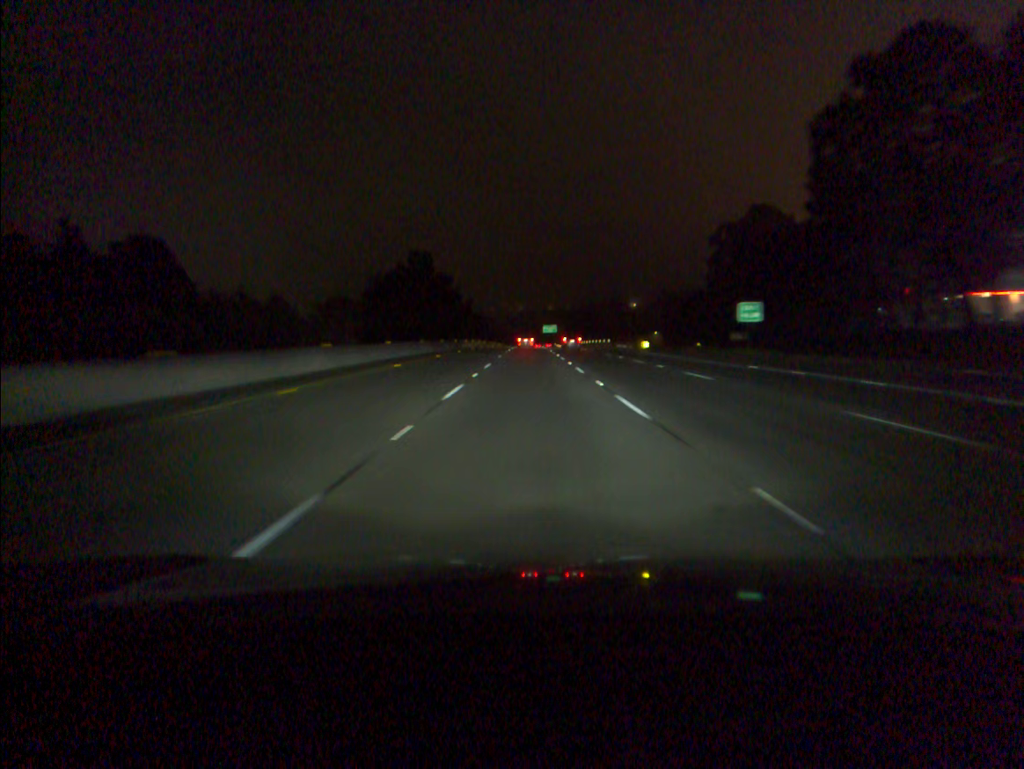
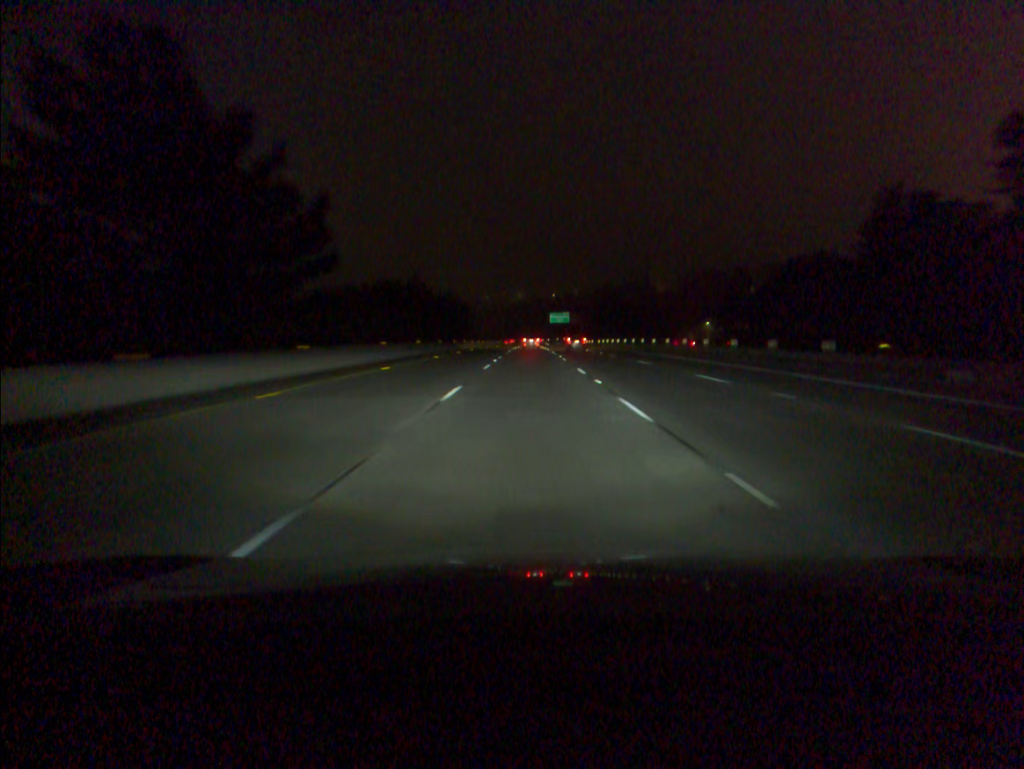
(-0.1, +88.9) m; 0°
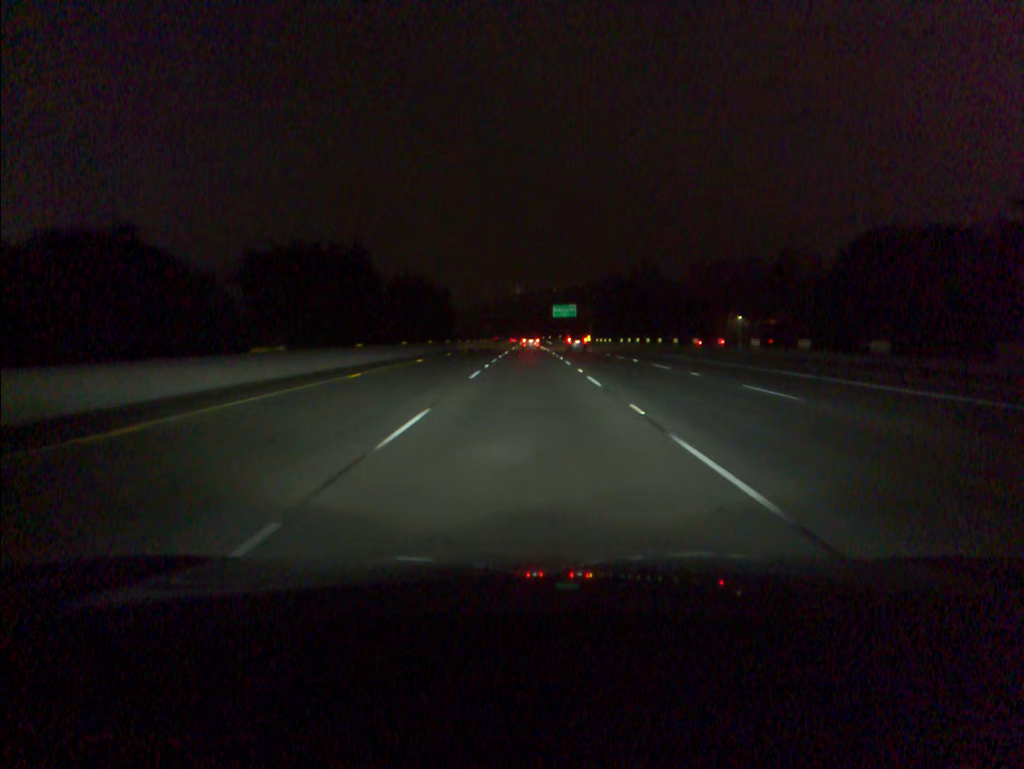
(0.0, +35.4) m; 0°
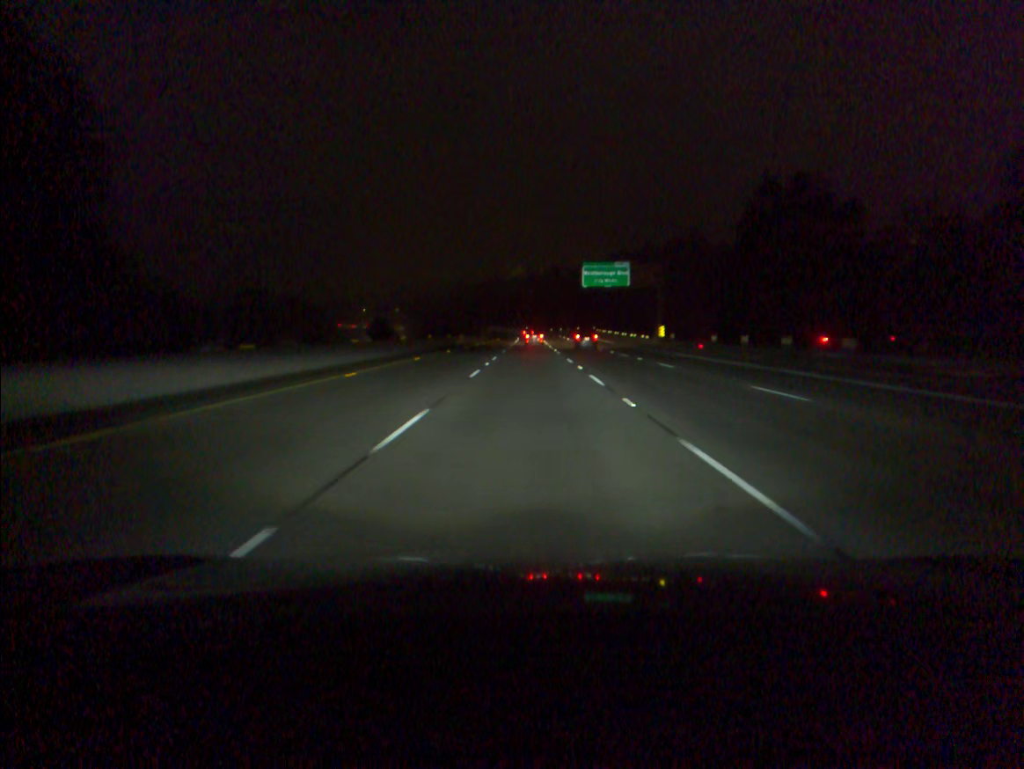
(-0.1, +88.4) m; 0°
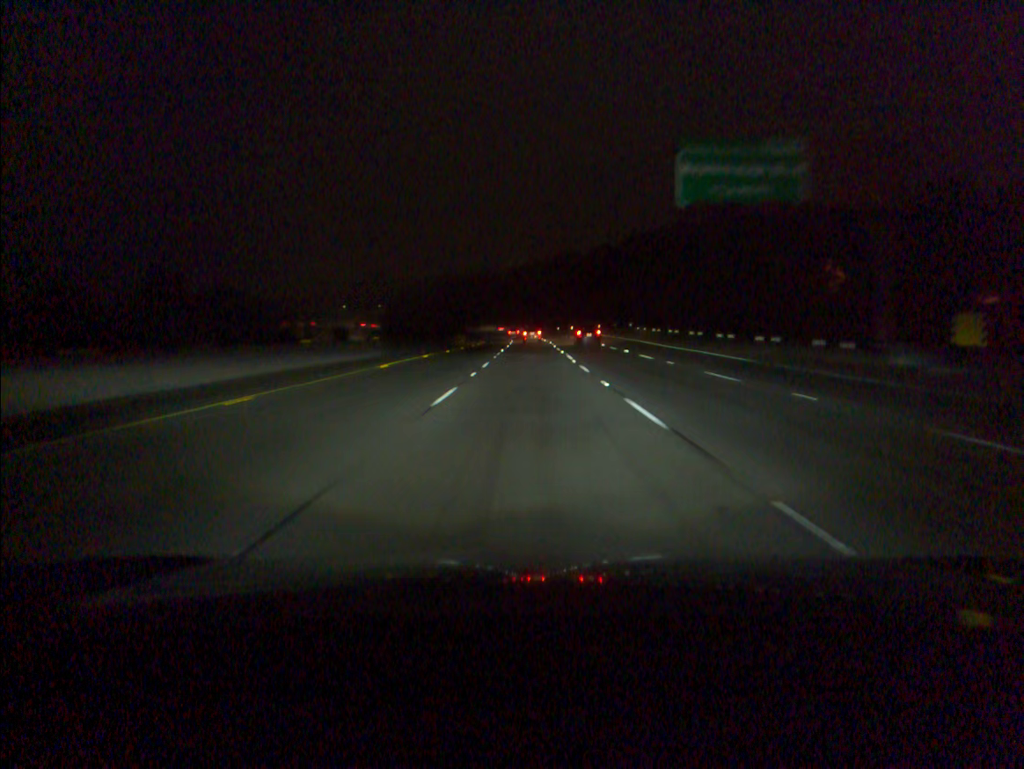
(0.0, +52.9) m; 0°
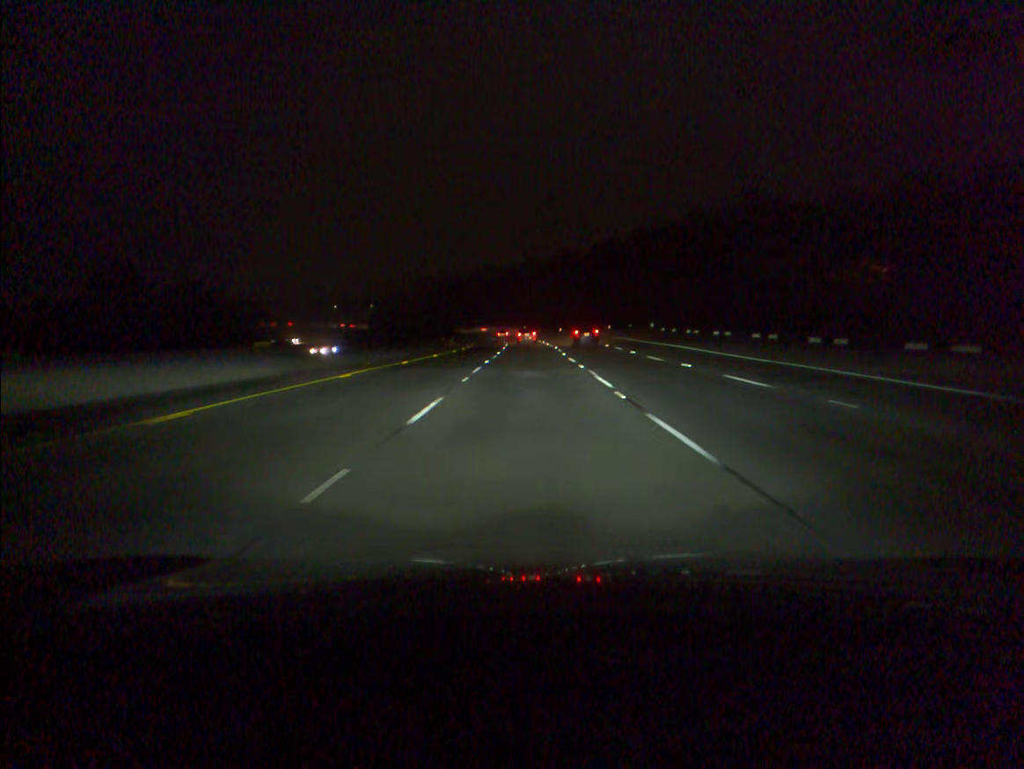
(0.0, +17.5) m; 0°
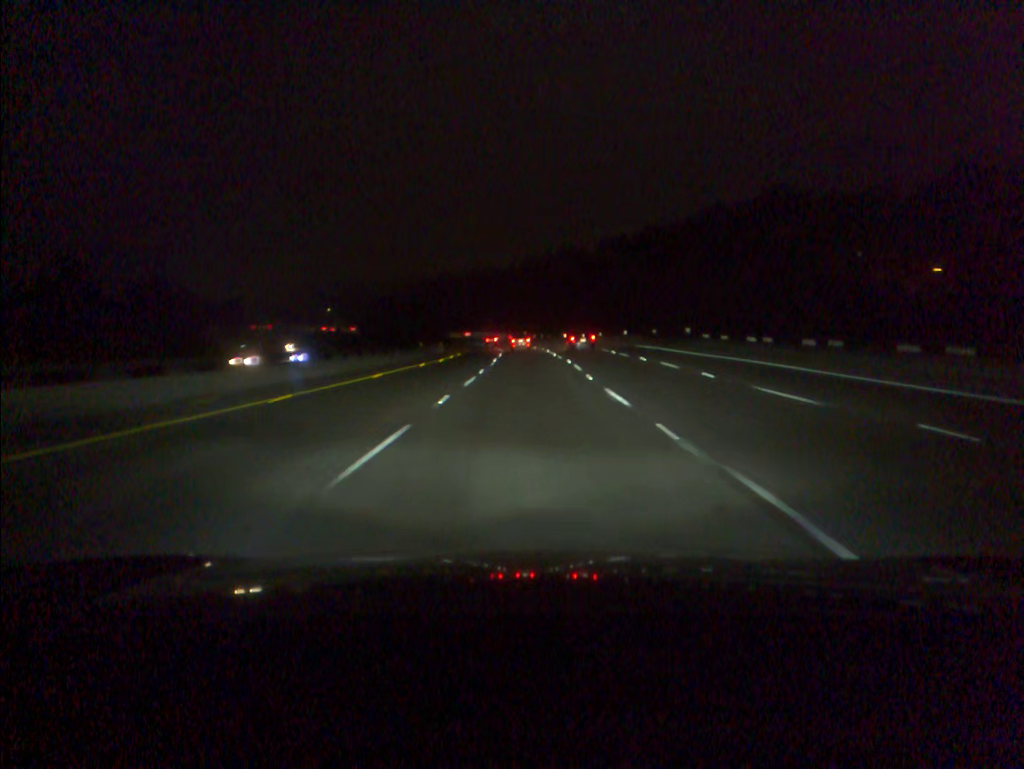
(0.0, +17.5) m; 0°
